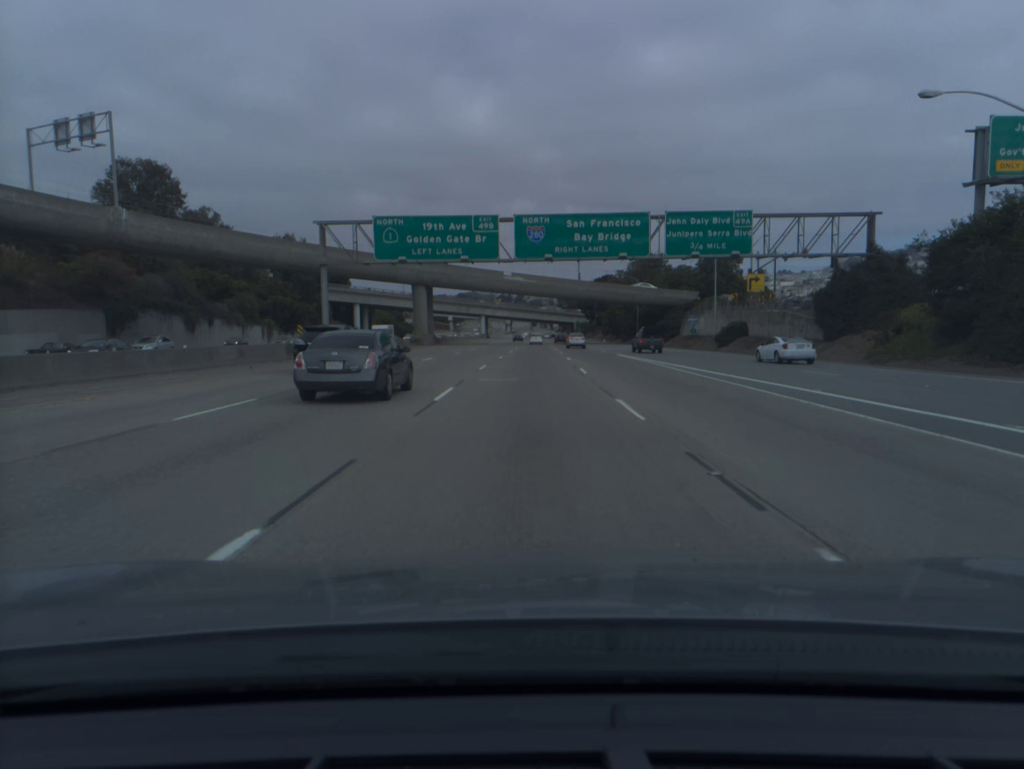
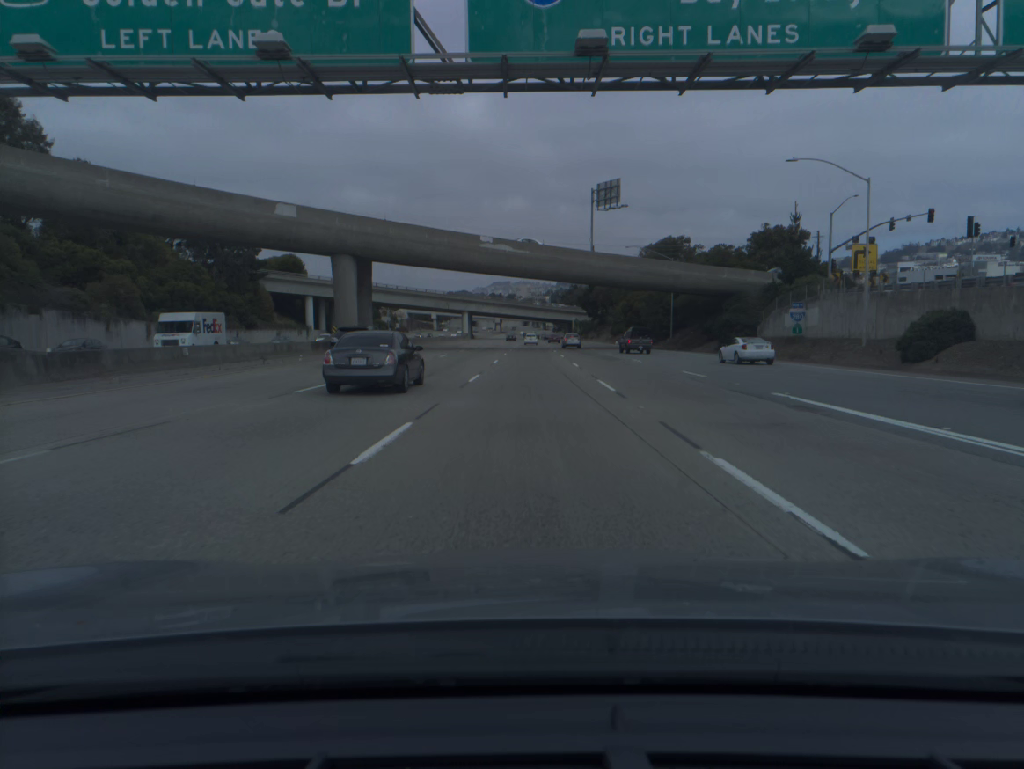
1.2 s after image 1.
(+0.2, +36.1) m; +1°
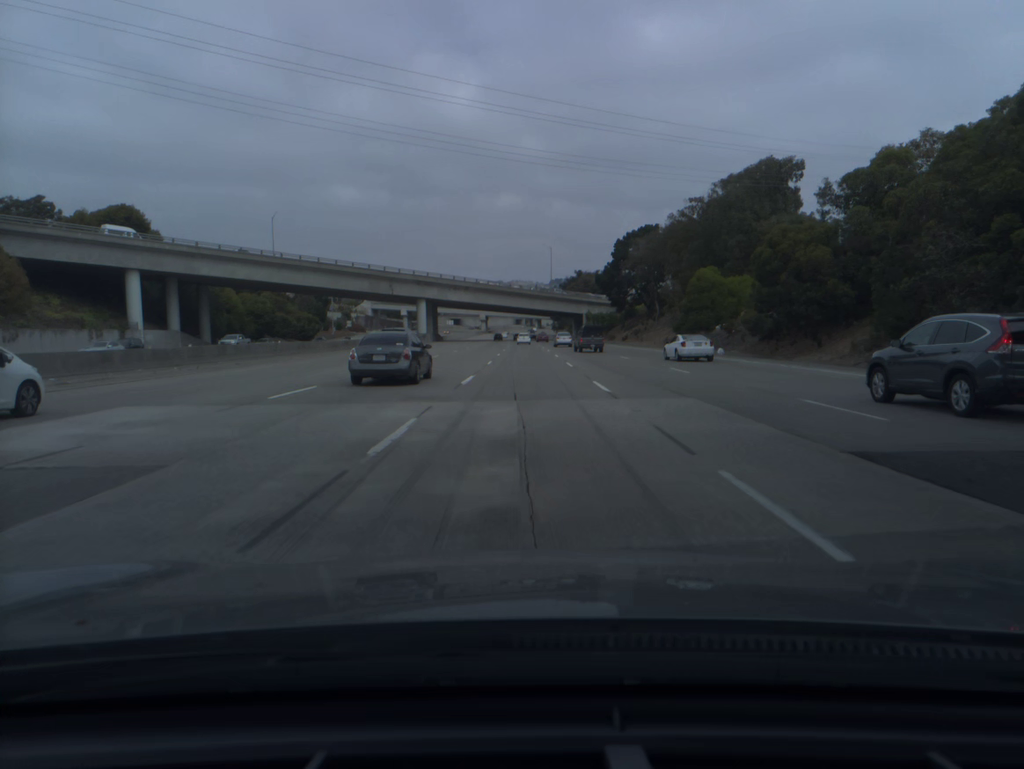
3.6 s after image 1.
(+0.6, +72.6) m; +1°
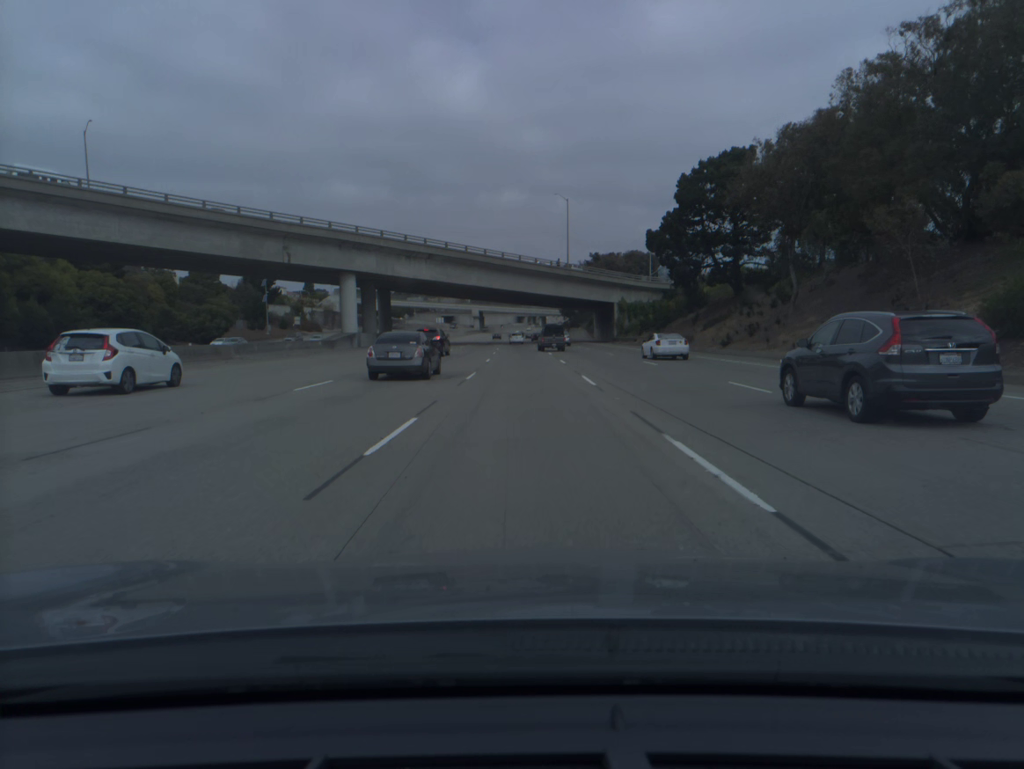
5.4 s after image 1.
(-0.1, +54.9) m; 0°
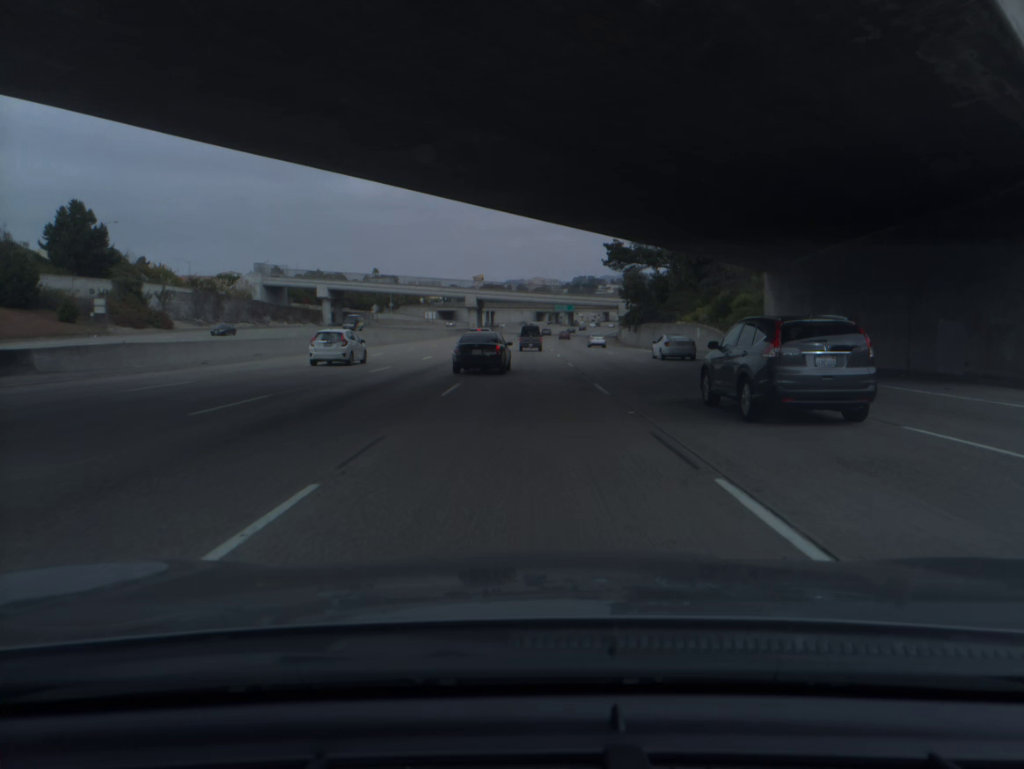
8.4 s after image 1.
(-1.0, +91.1) m; -1°
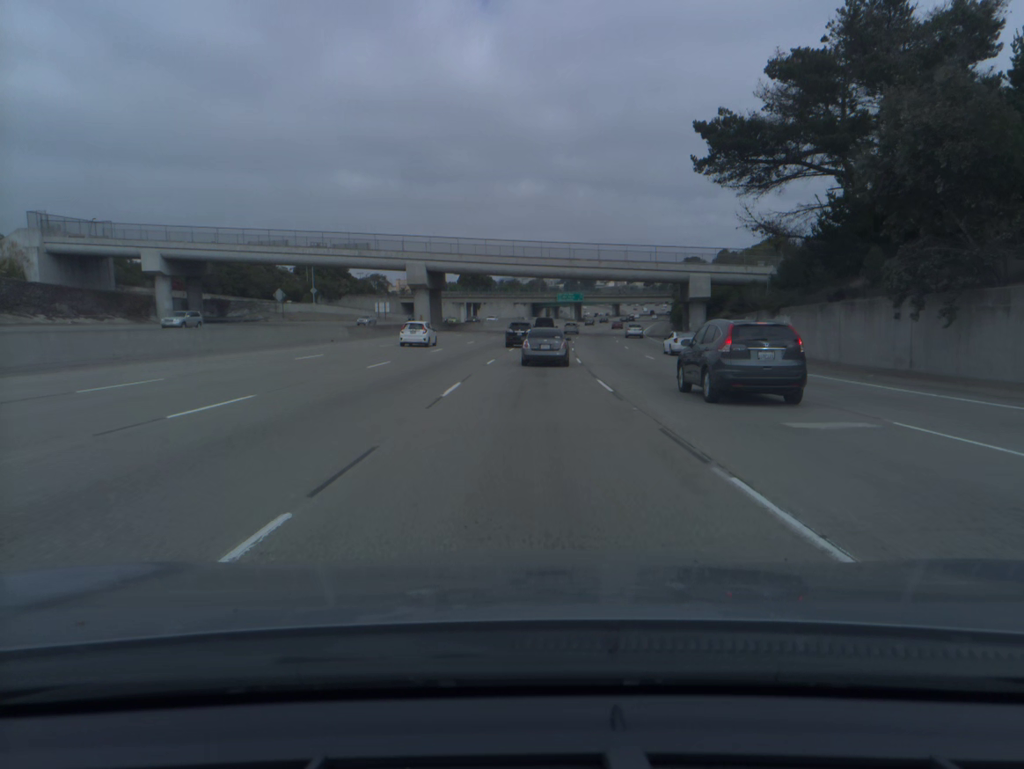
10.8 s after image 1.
(0.0, +72.2) m; 0°
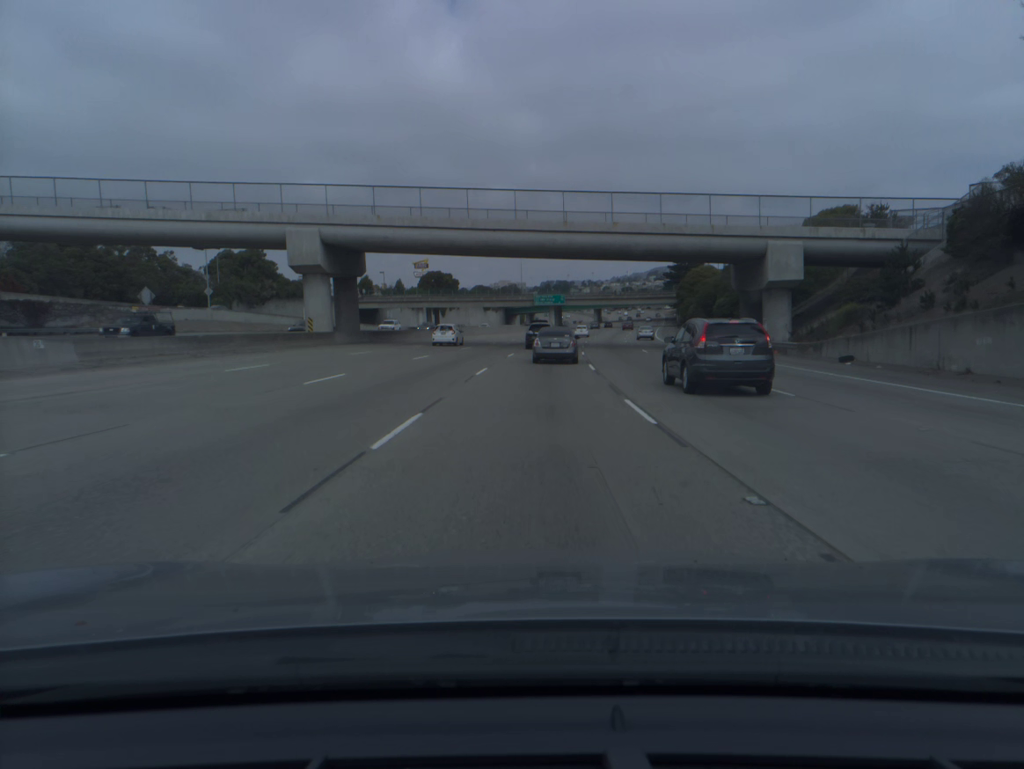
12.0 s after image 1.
(+0.4, +35.5) m; +2°
